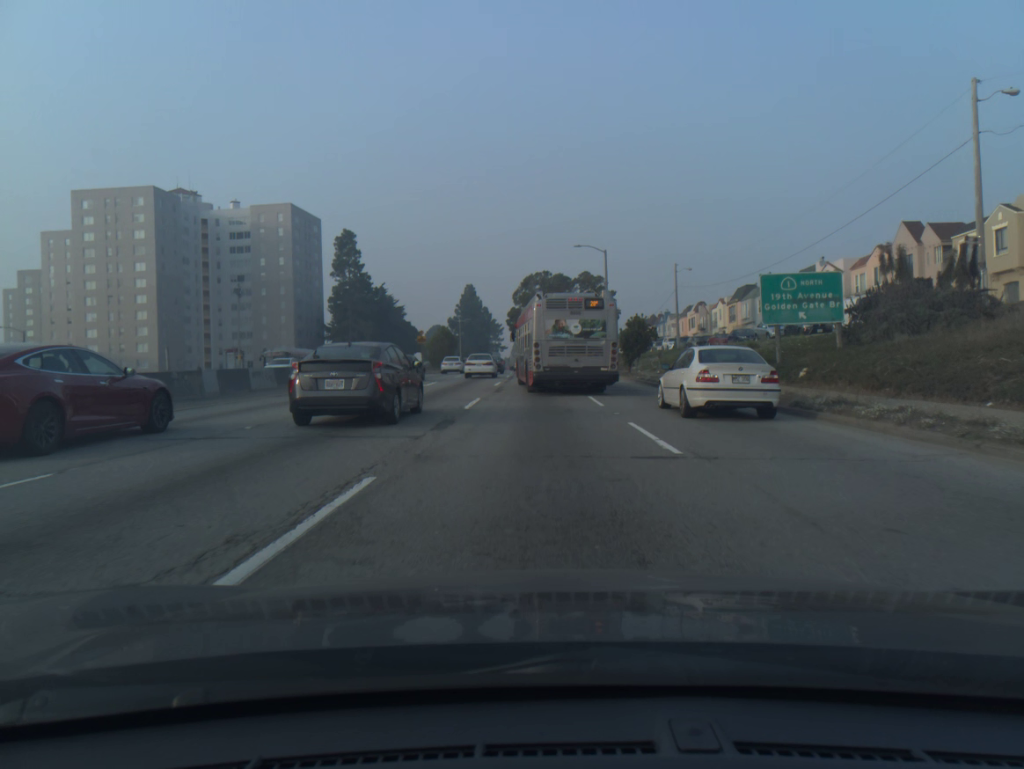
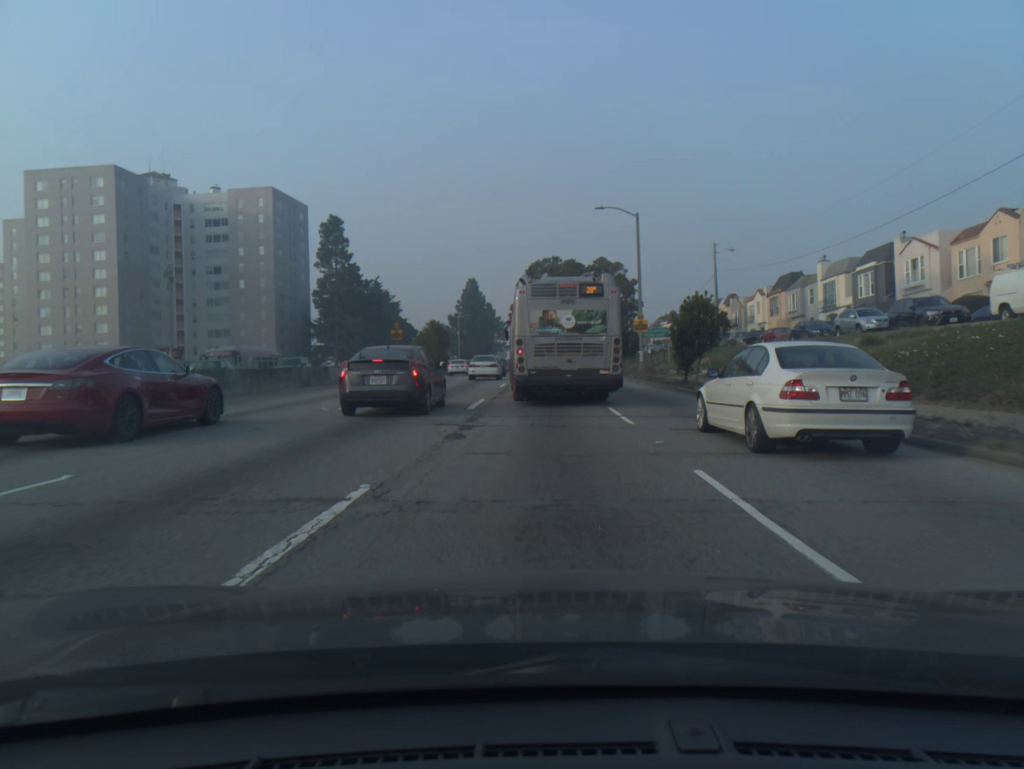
(-0.1, +15.1) m; -1°
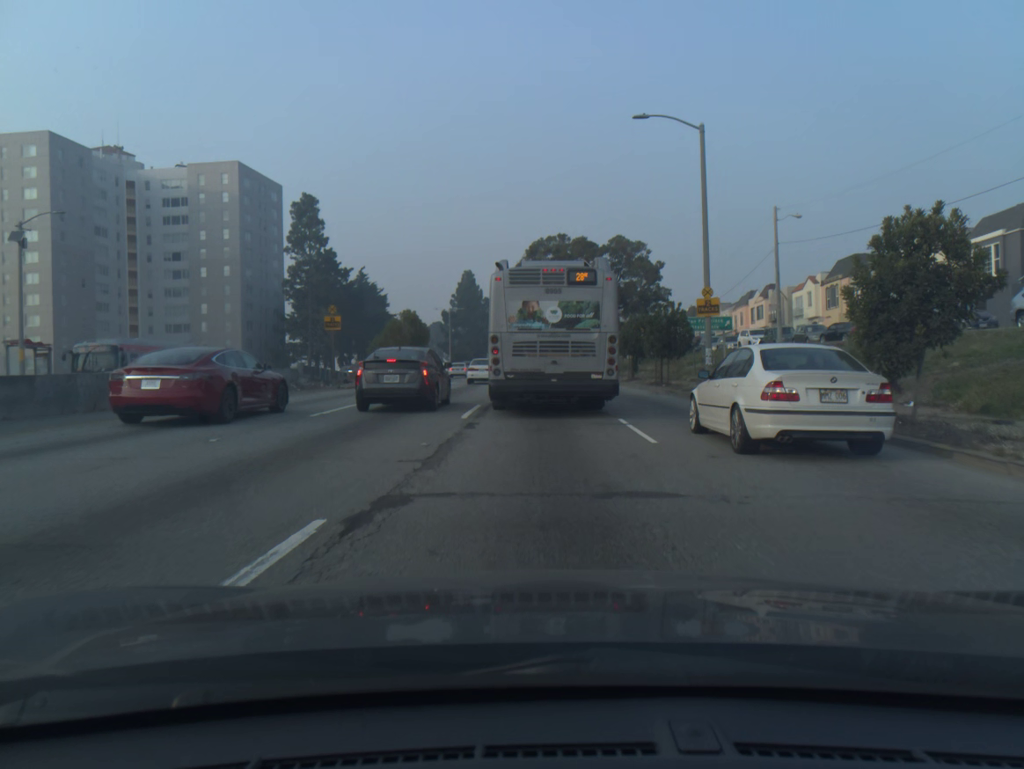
(0.0, +16.8) m; 0°
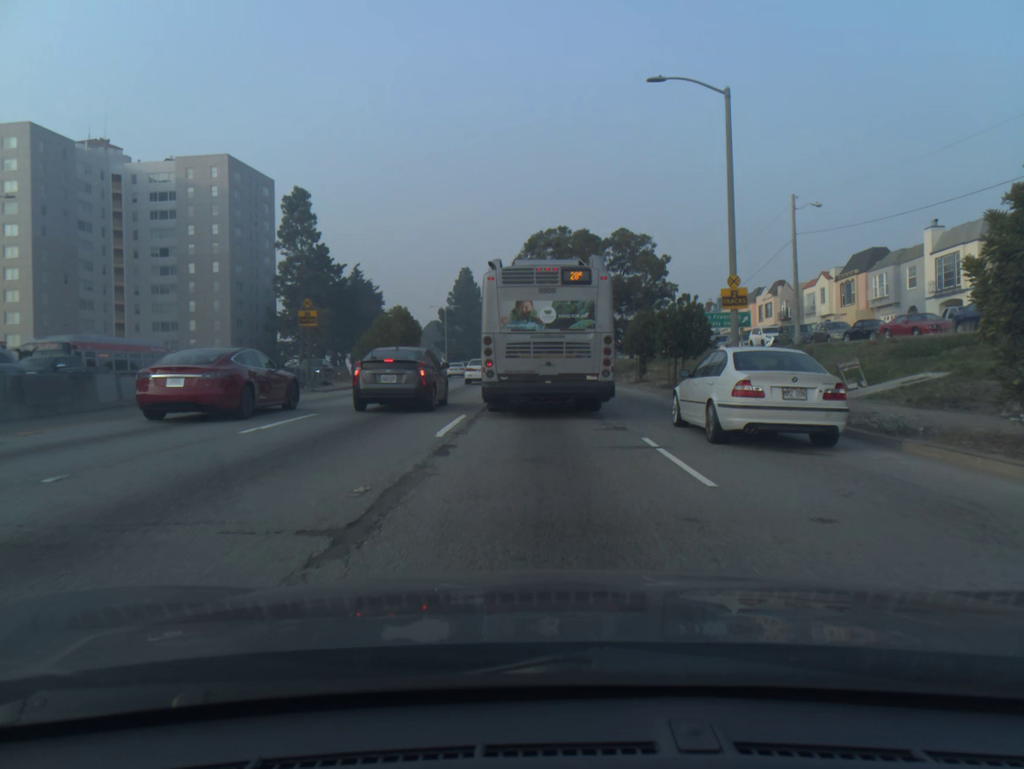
(0.0, +3.7) m; 0°
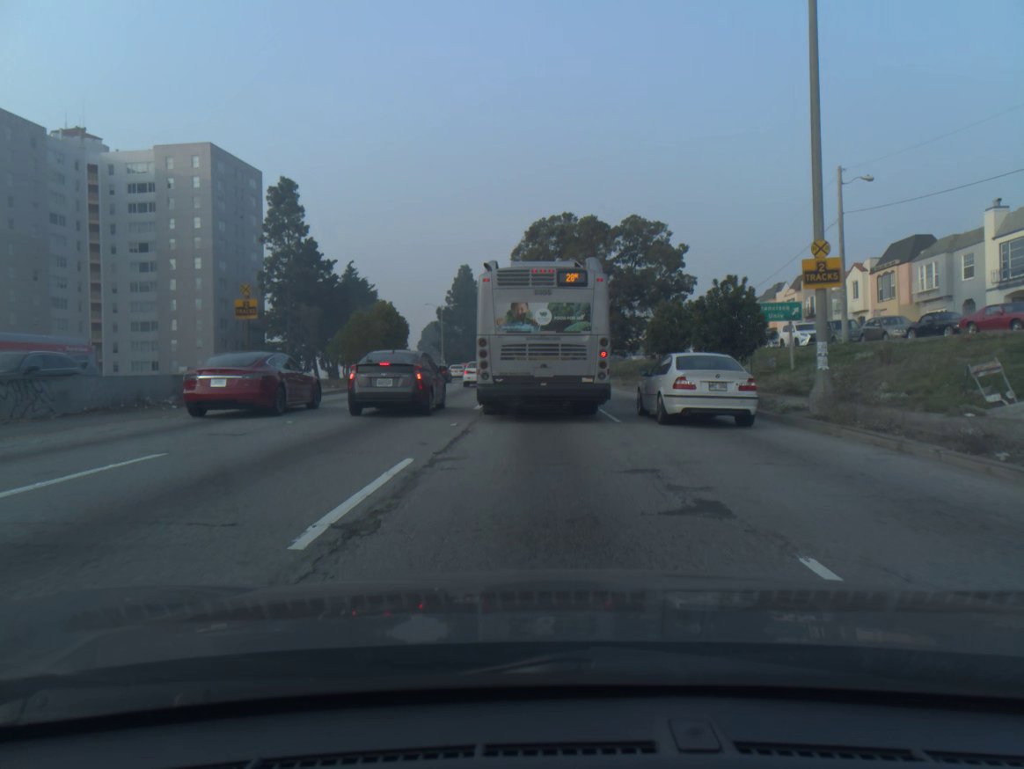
(0.0, +7.0) m; 0°
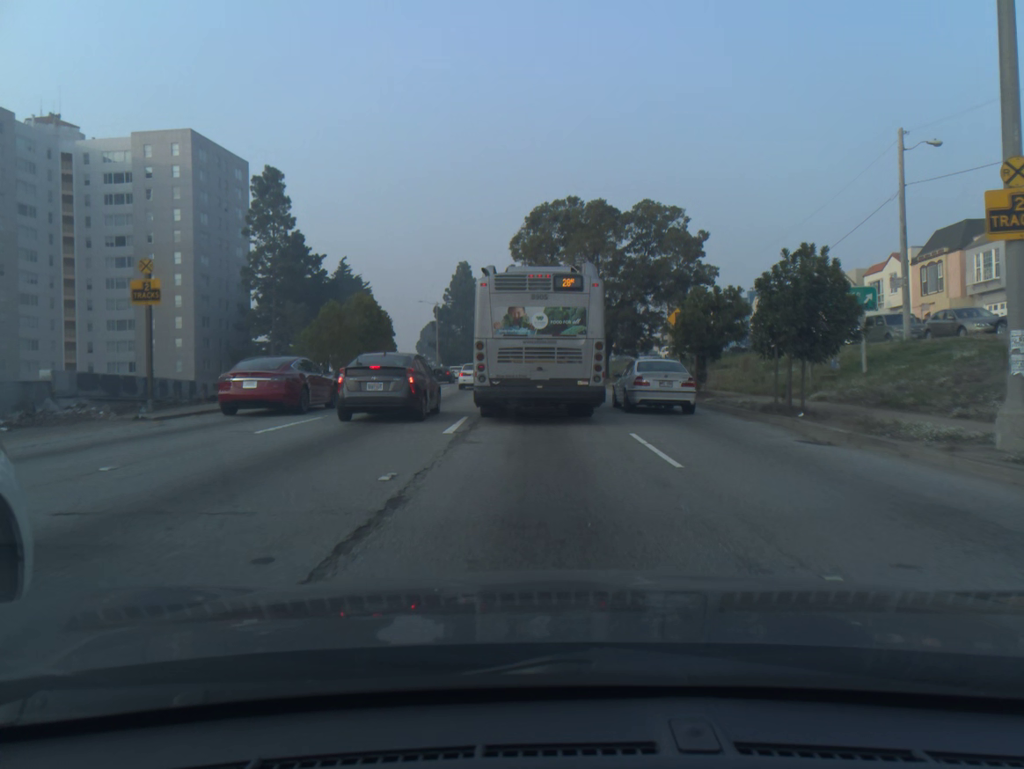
(0.0, +6.5) m; -1°
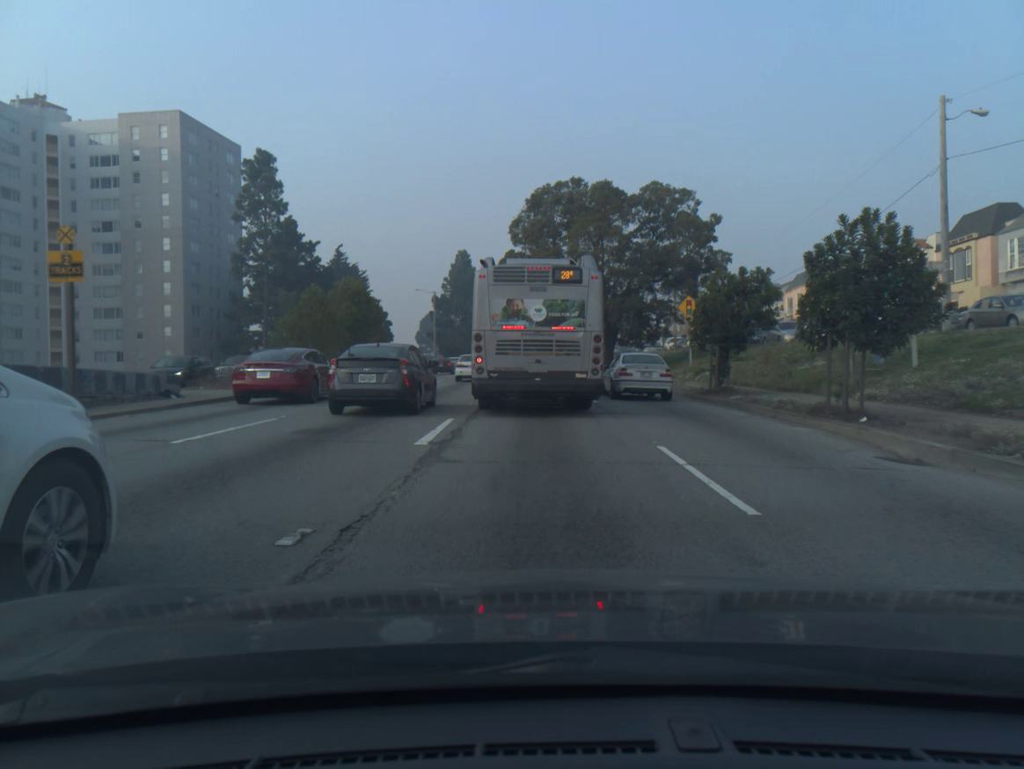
(0.0, +3.1) m; 0°
